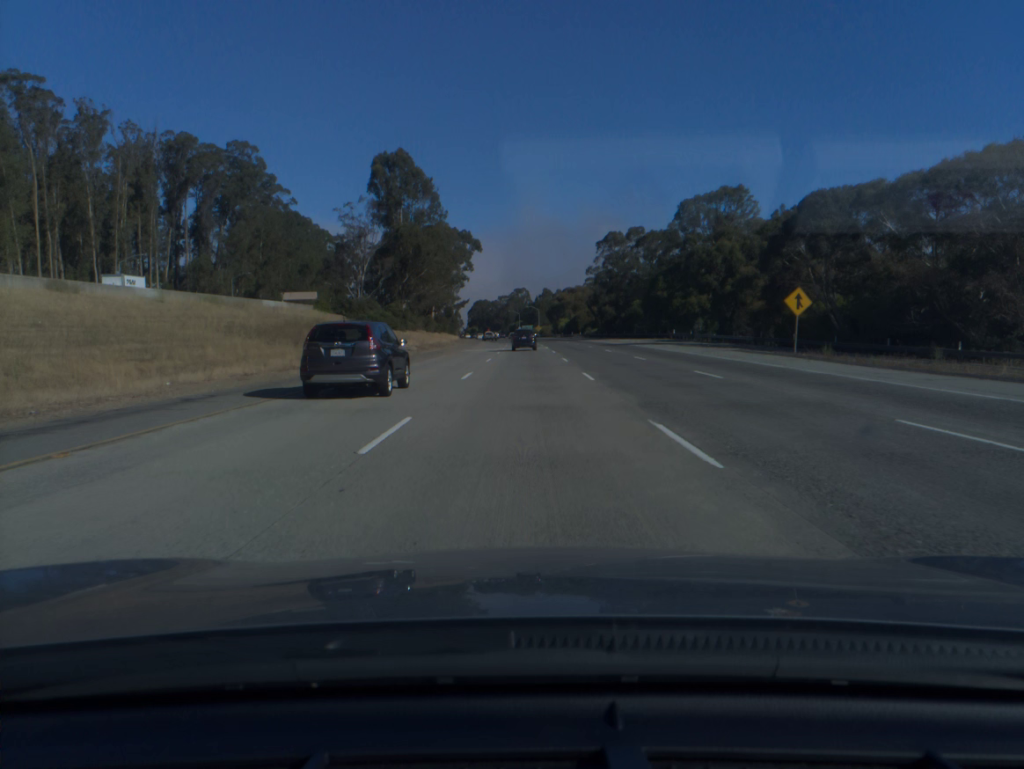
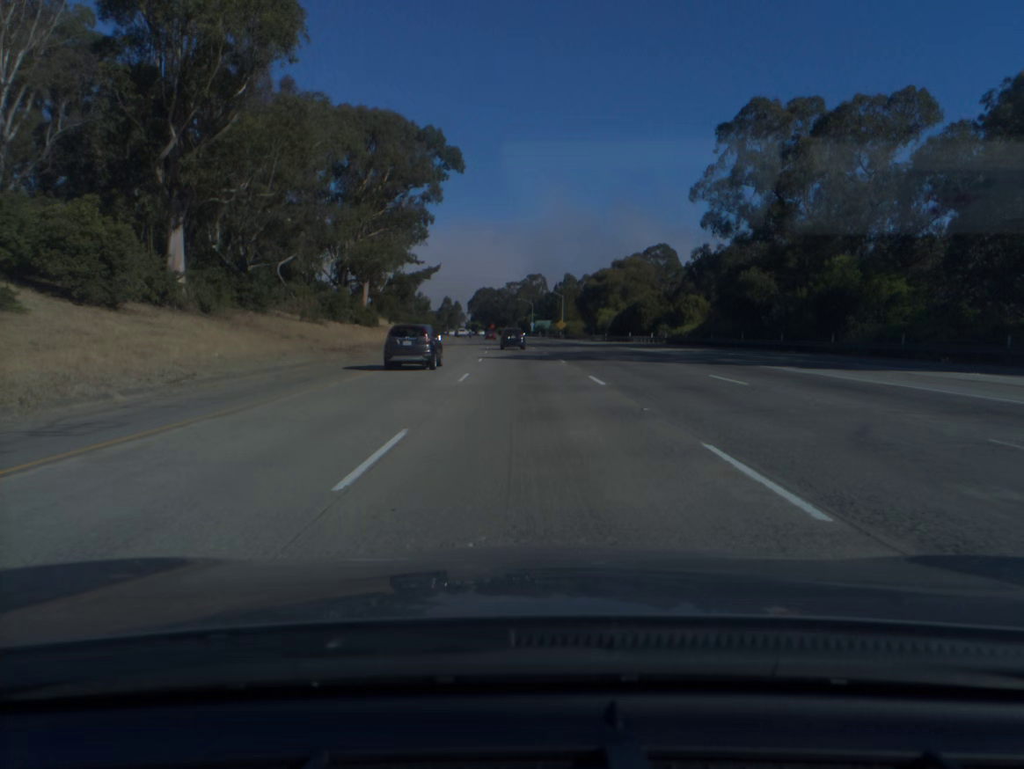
(-0.5, +89.8) m; -1°
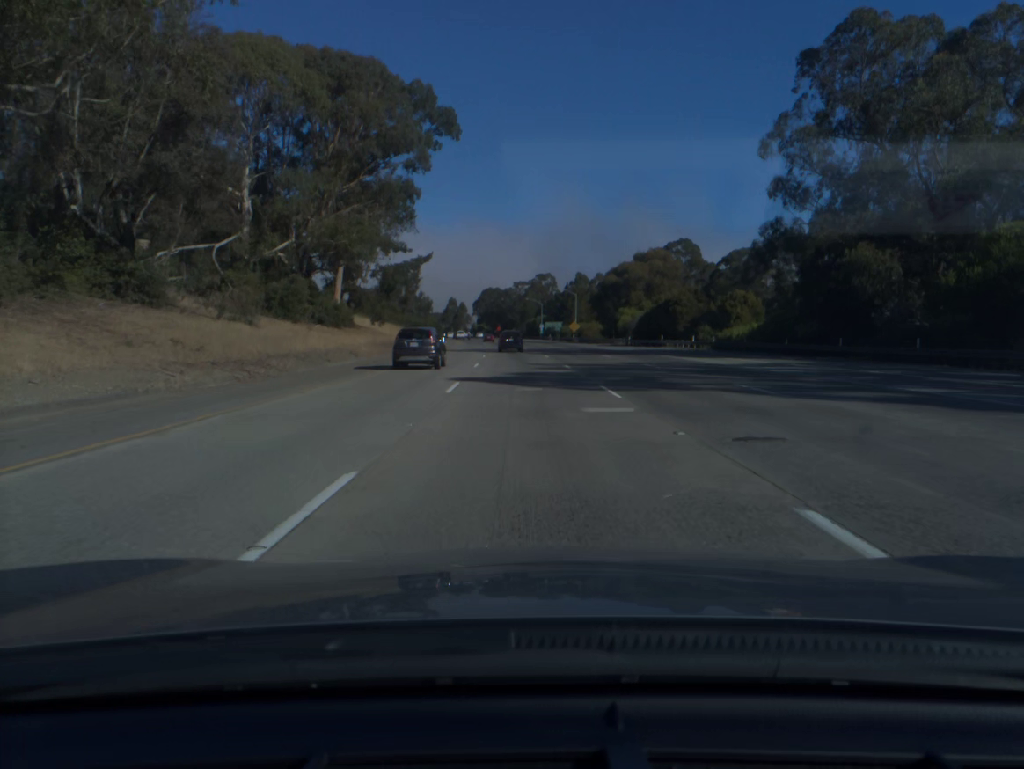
(-0.1, +17.9) m; -1°
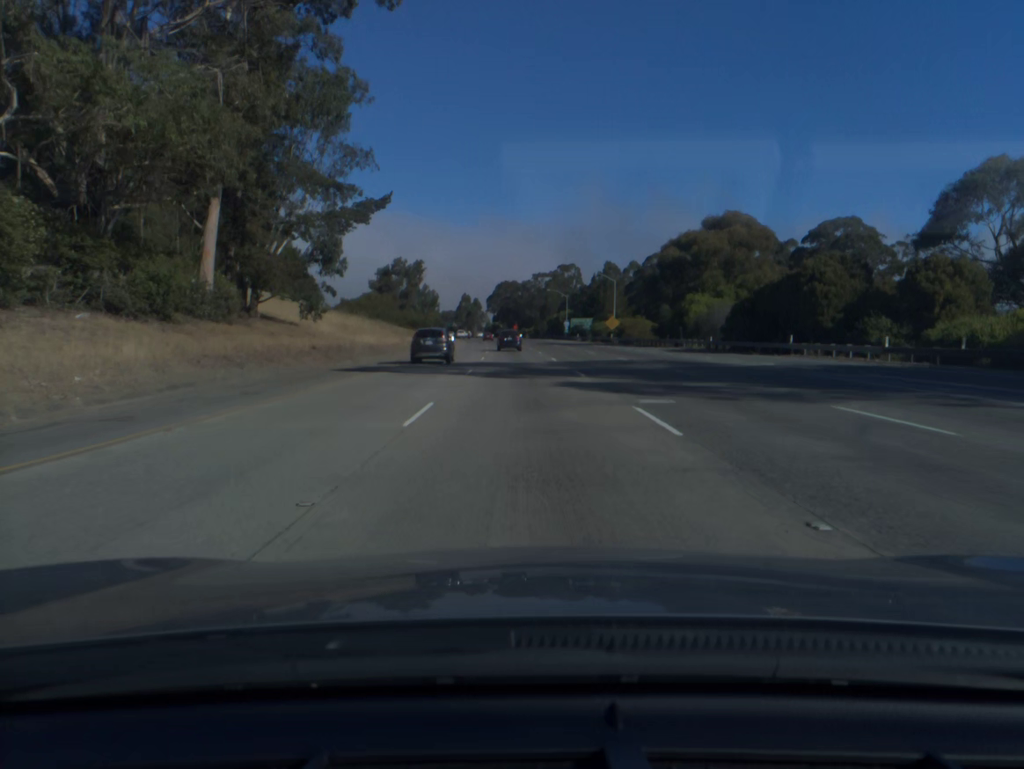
(-0.4, +35.9) m; -1°
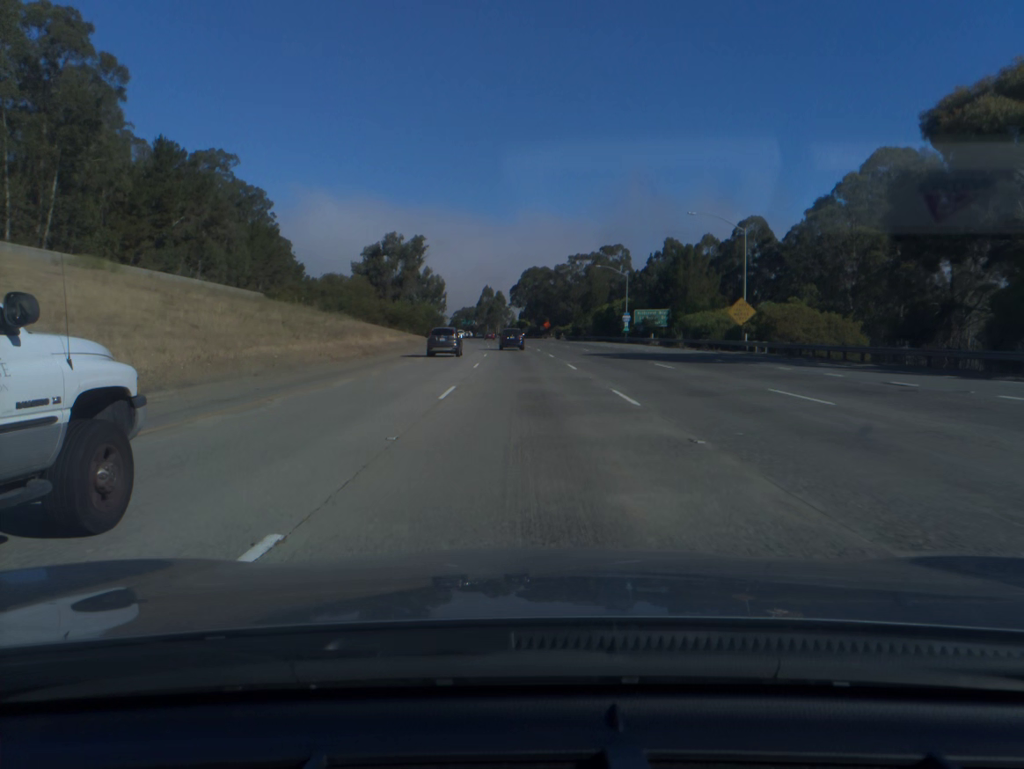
(-0.9, +54.0) m; -2°
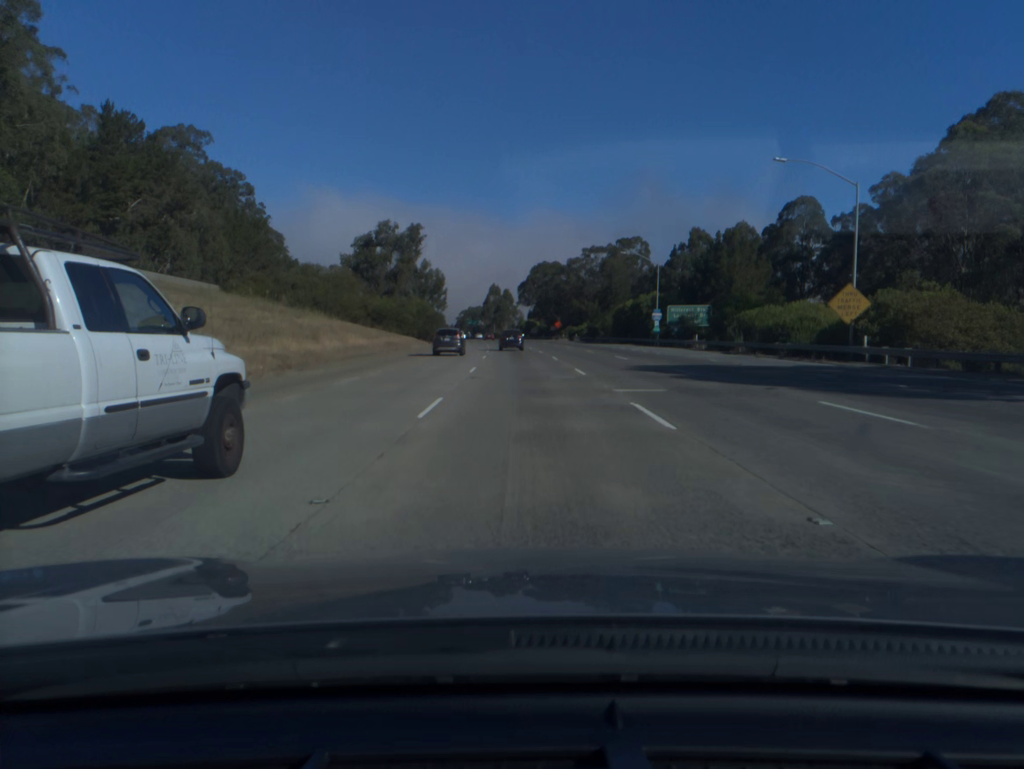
(-0.1, +18.1) m; -1°
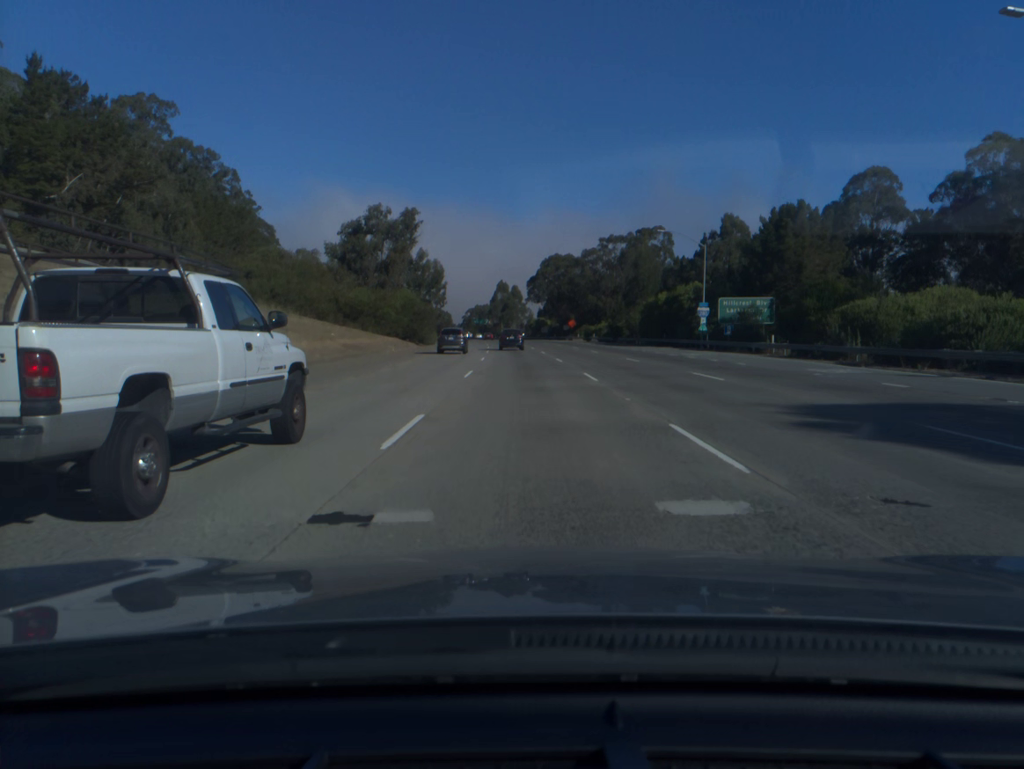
(-0.1, +18.1) m; -1°
